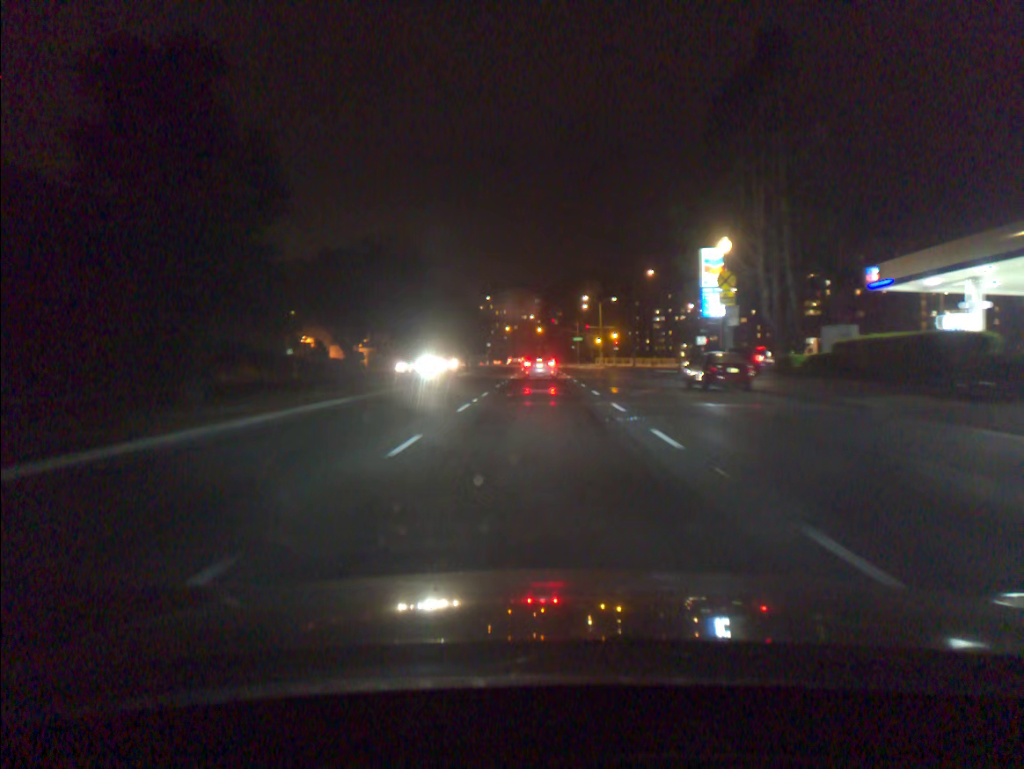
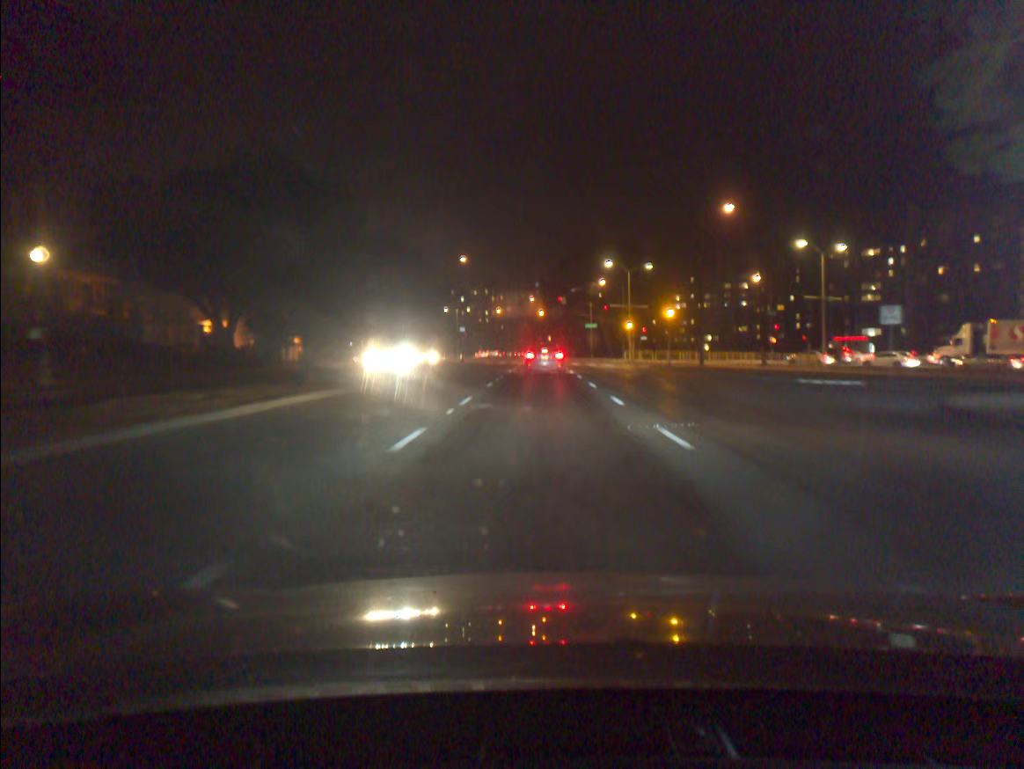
(0.0, +37.7) m; 0°
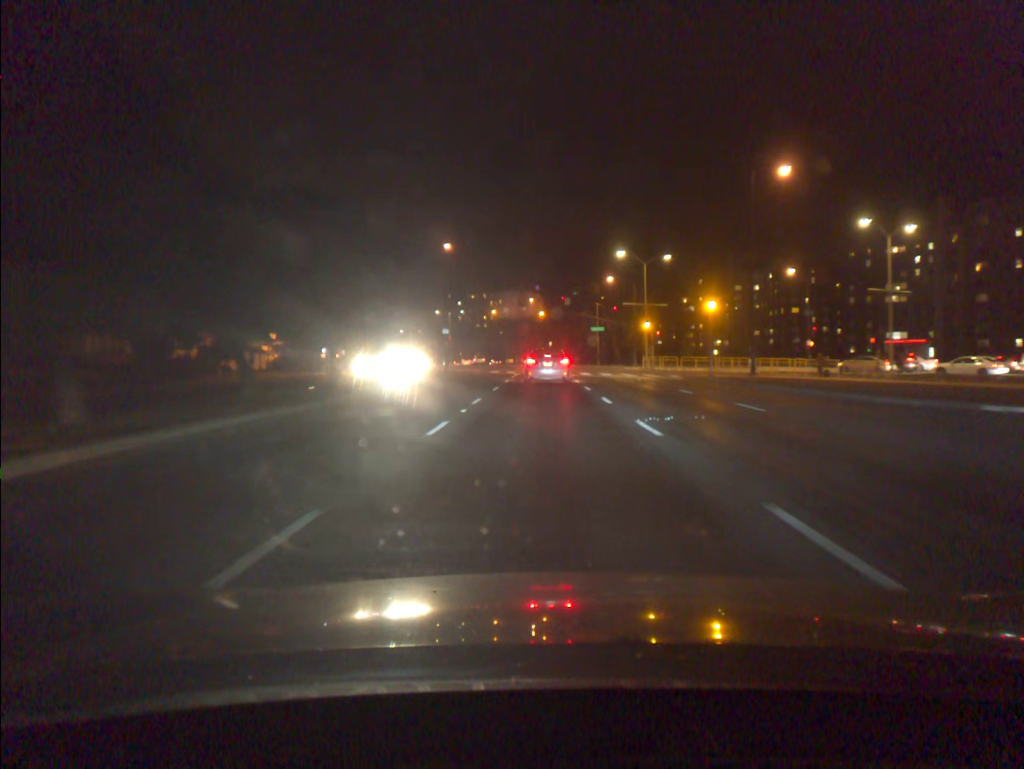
(0.0, +13.2) m; 0°
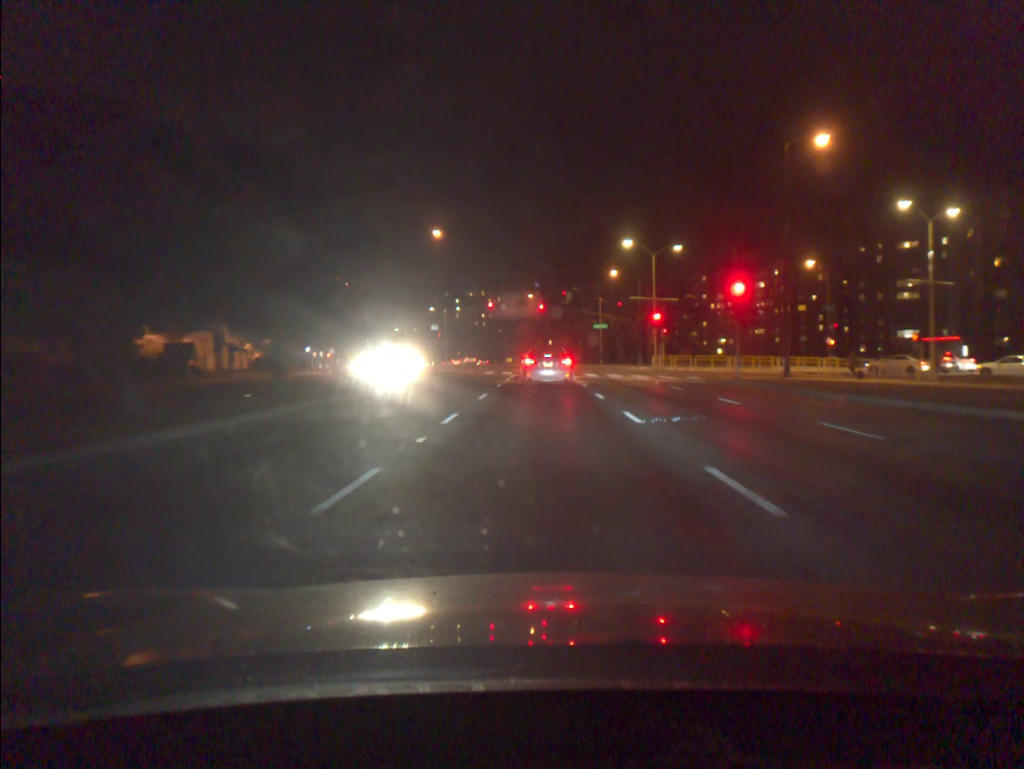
(0.0, +5.8) m; 0°
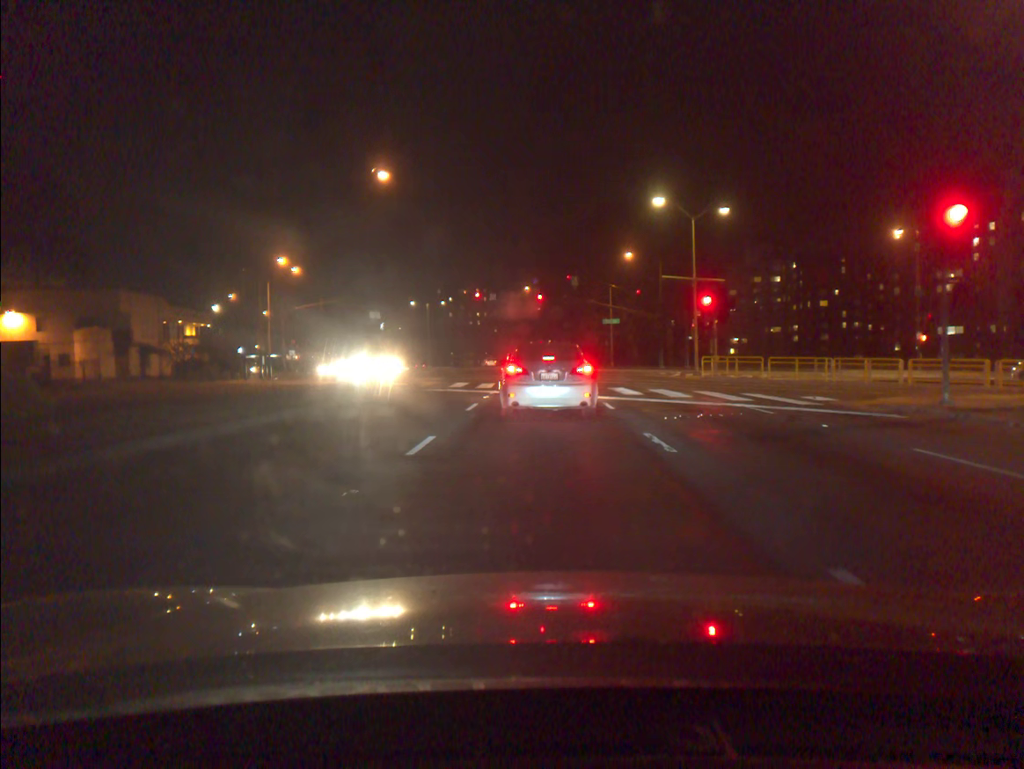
(+0.1, +18.9) m; +1°
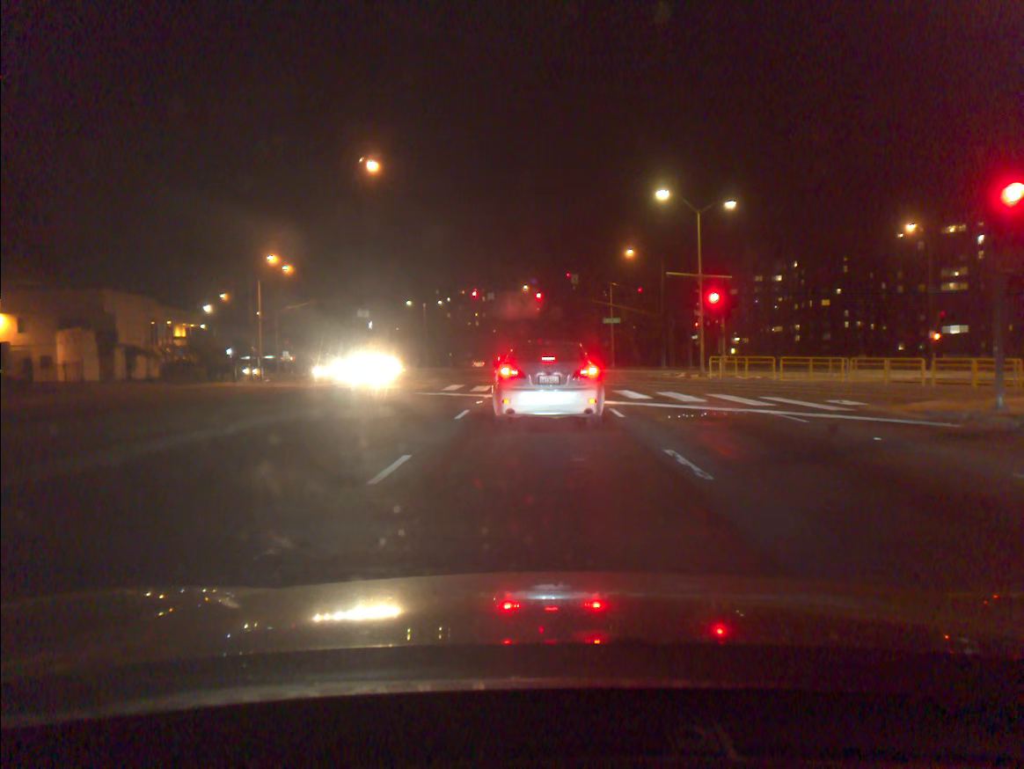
(0.0, +2.1) m; 0°
